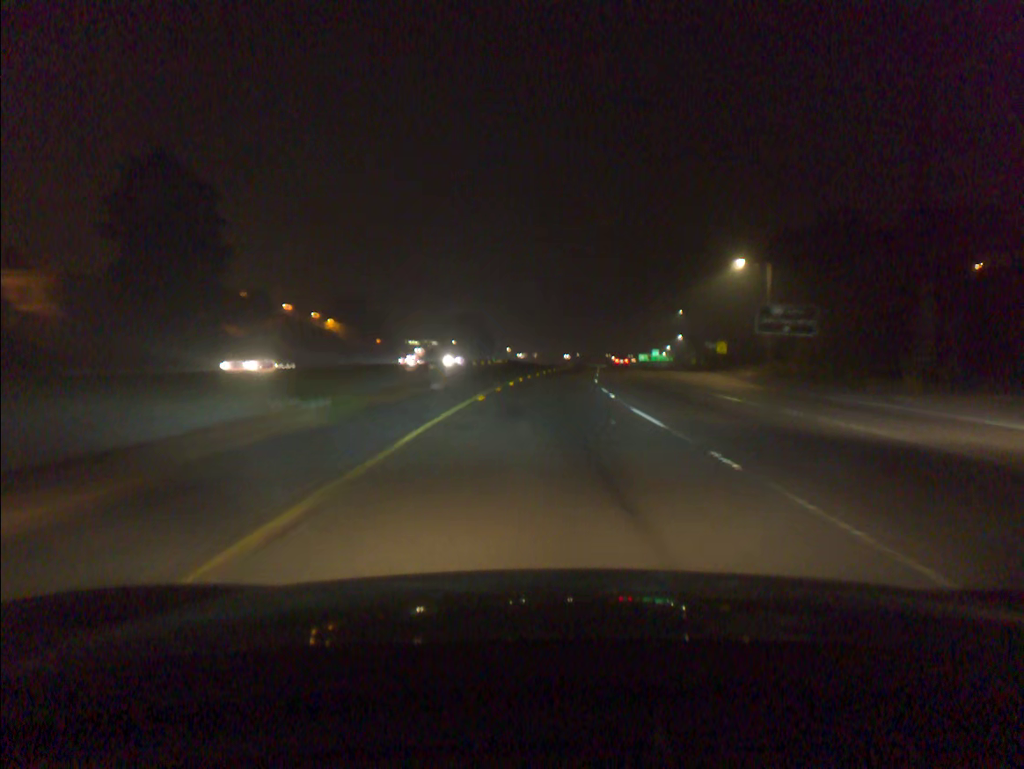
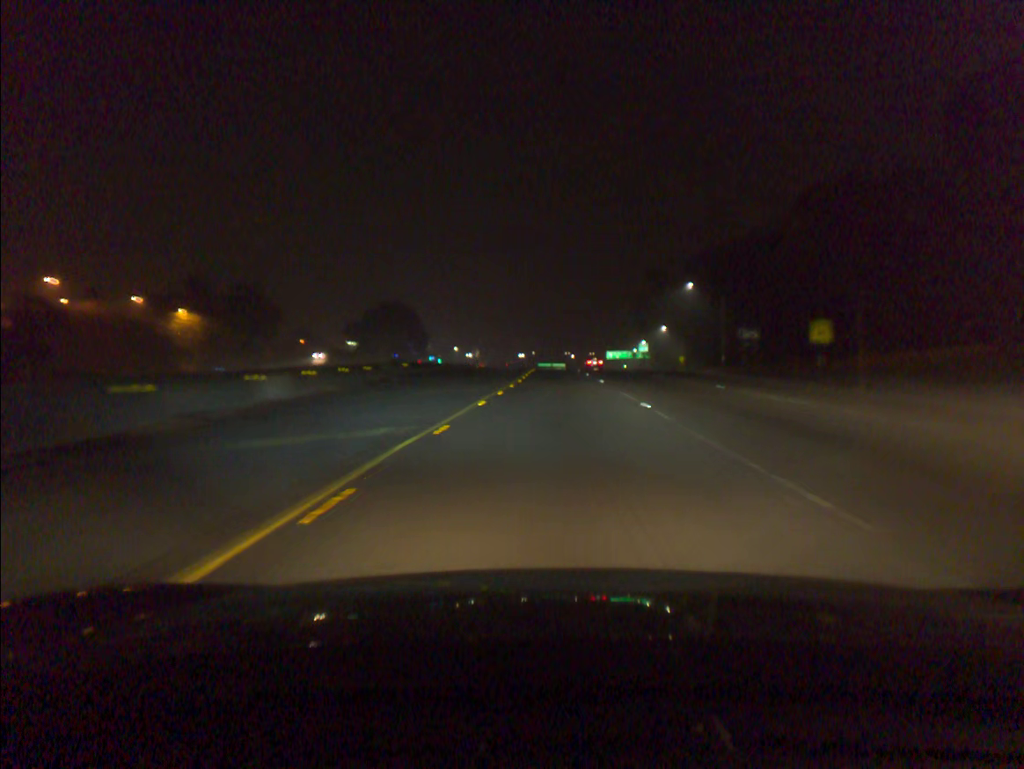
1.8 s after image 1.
(+1.6, +51.2) m; +3°
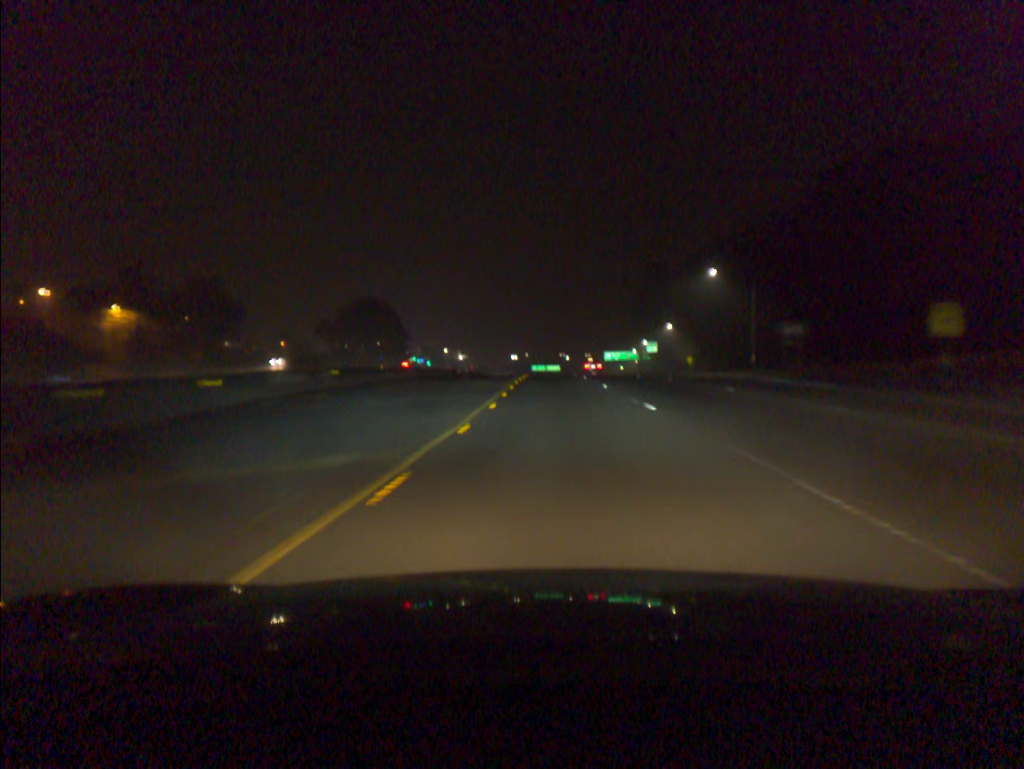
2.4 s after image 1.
(+0.1, +17.1) m; 0°
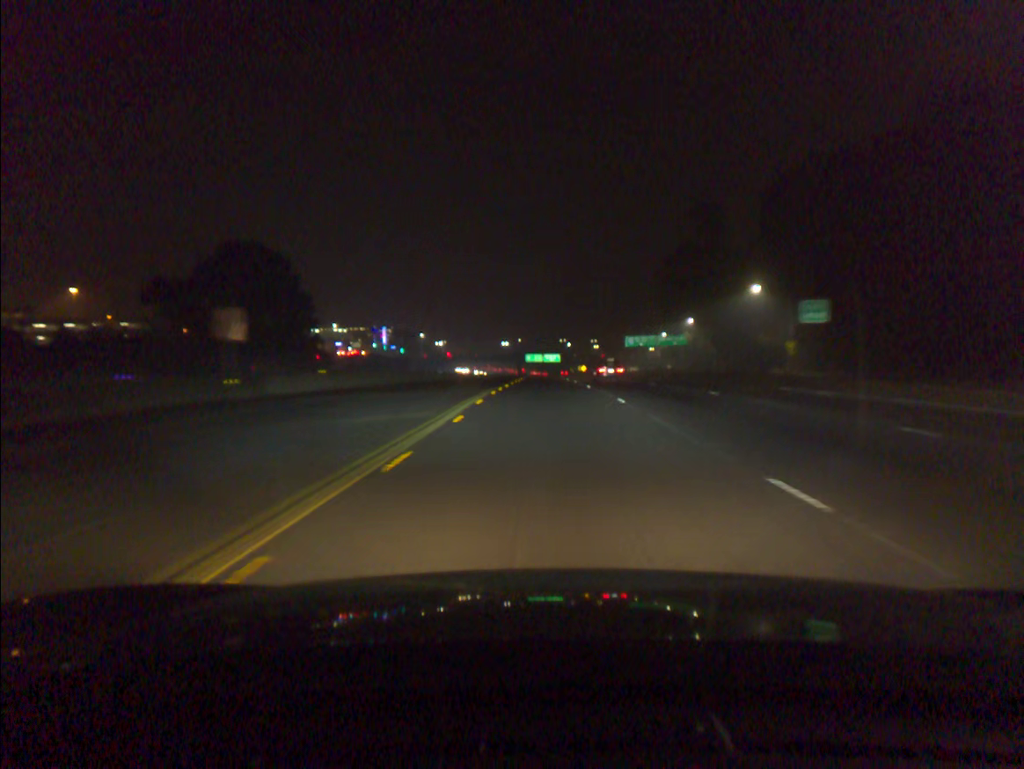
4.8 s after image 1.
(+0.7, +69.6) m; 0°
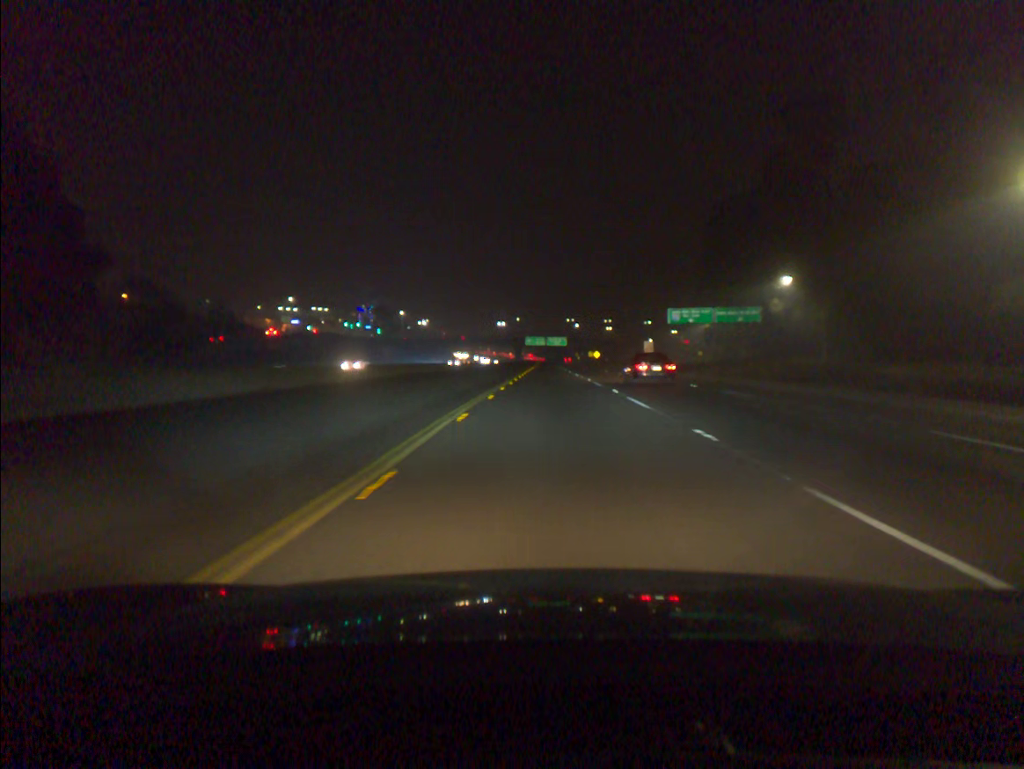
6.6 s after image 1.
(-0.1, +53.8) m; 0°
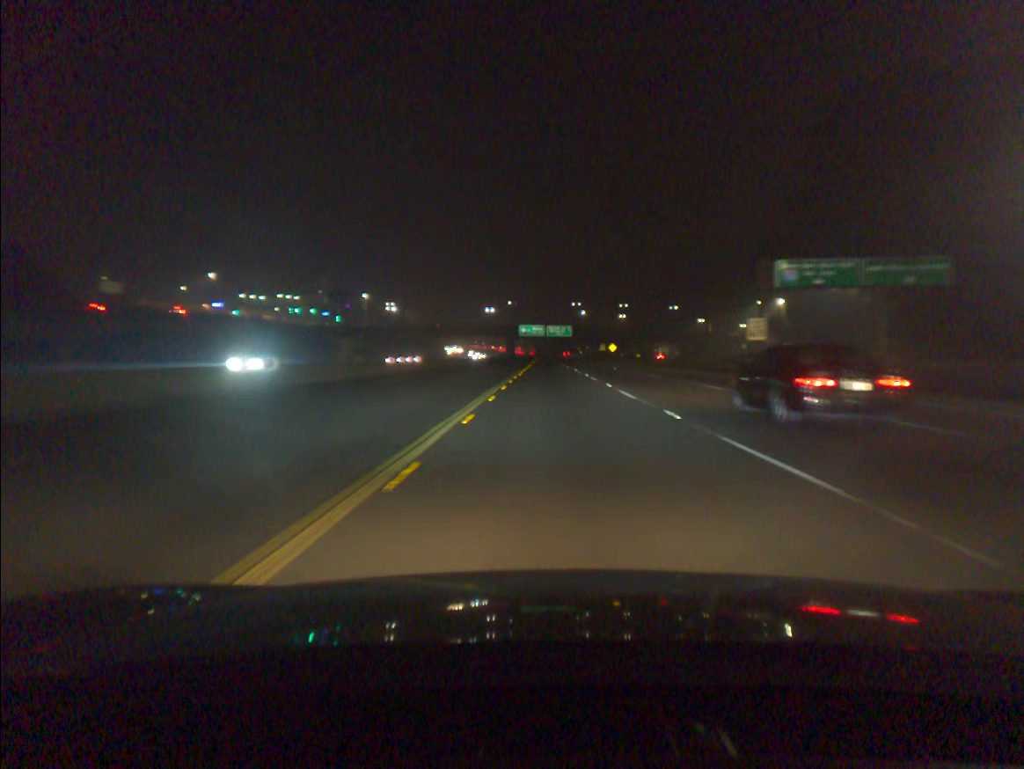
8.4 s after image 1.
(+0.1, +55.4) m; 0°
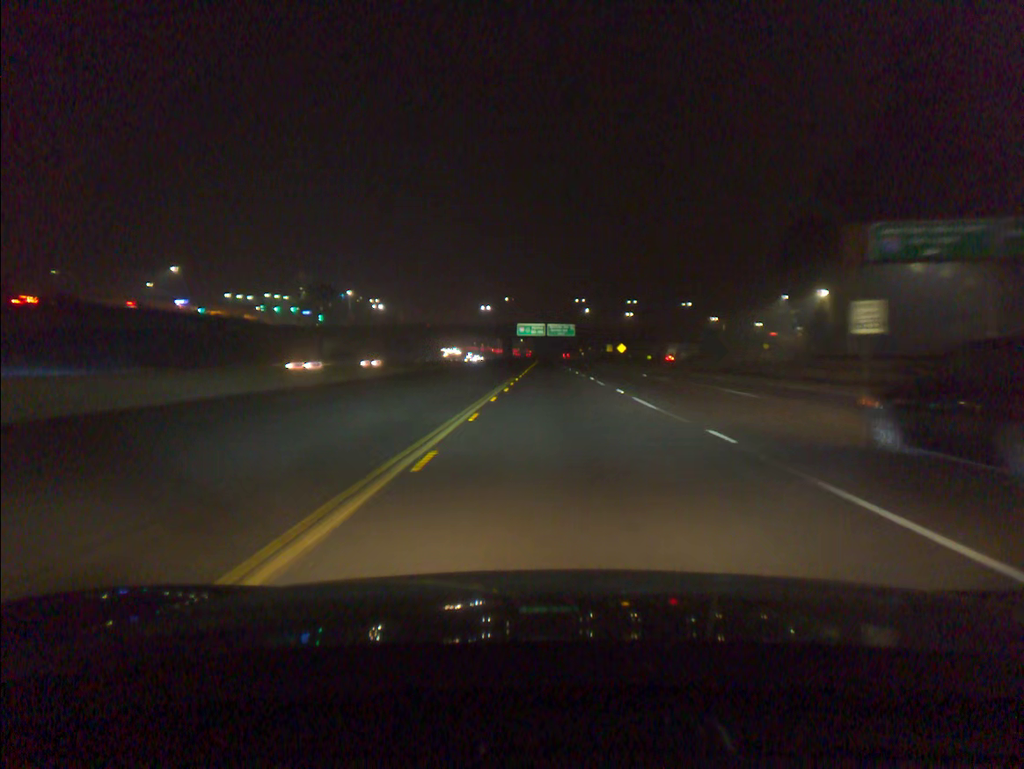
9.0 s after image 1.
(0.0, +18.6) m; 0°
